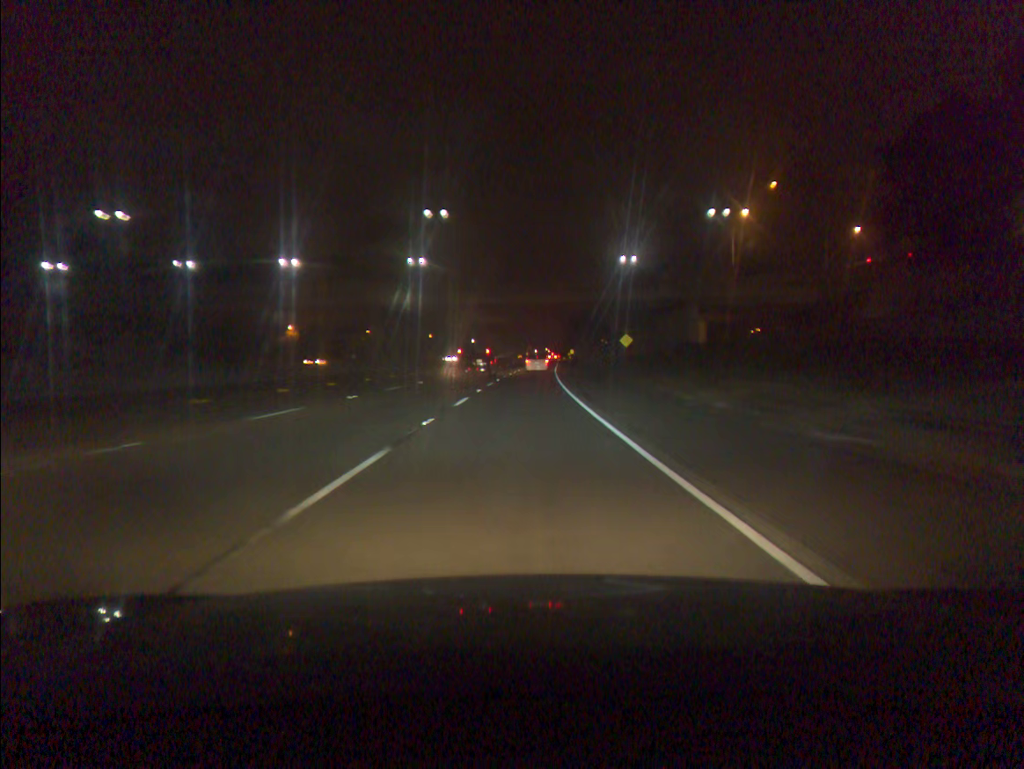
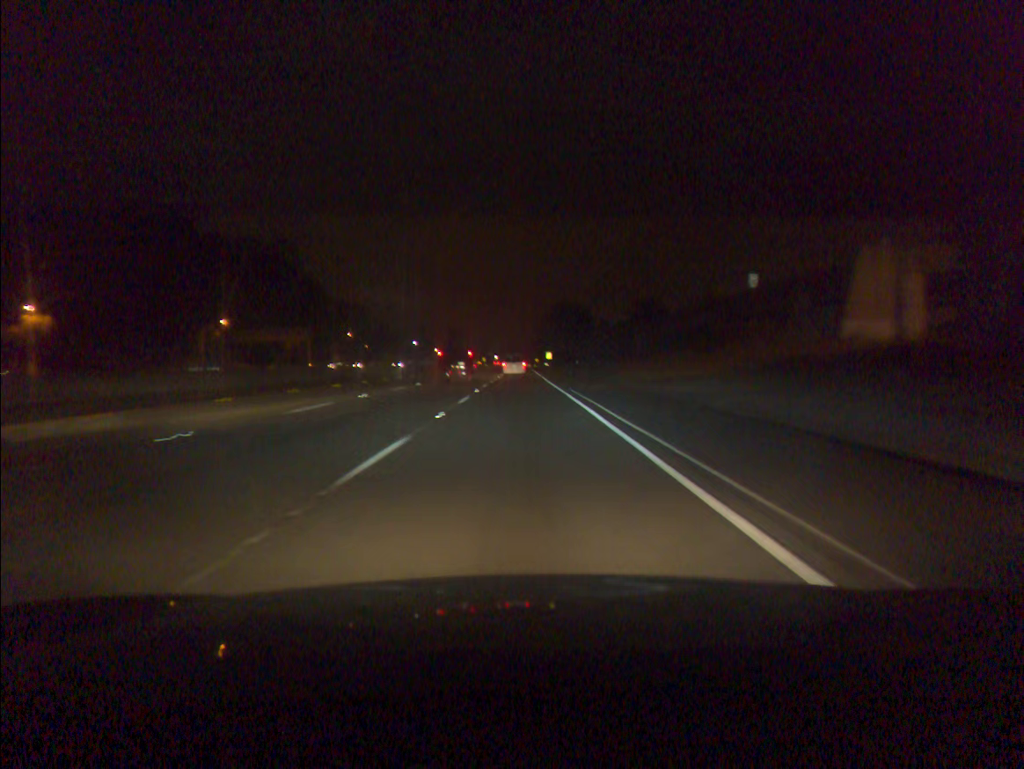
(+2.3, +85.4) m; +3°
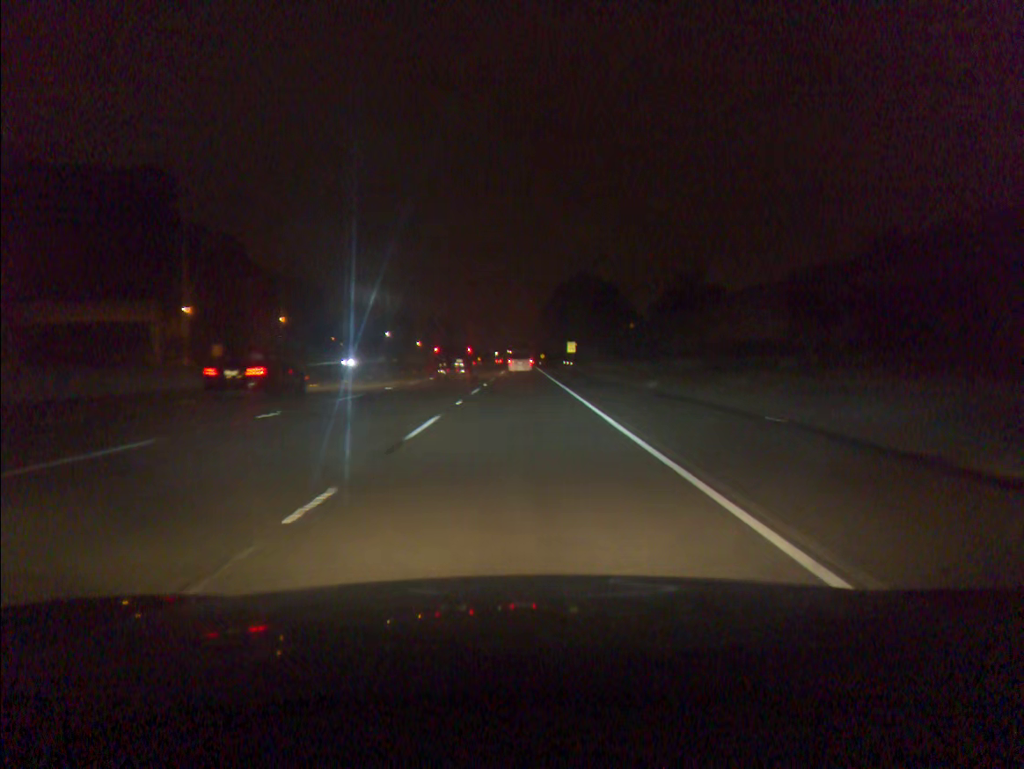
(+0.1, +68.7) m; 0°
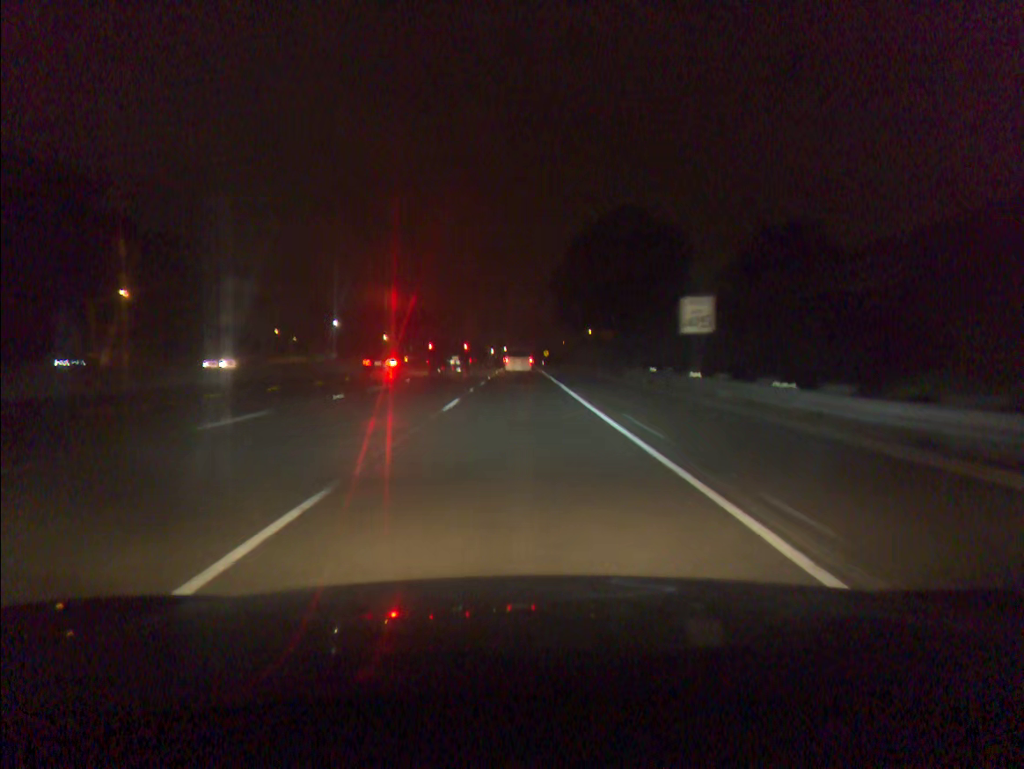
(+0.4, +66.8) m; 0°
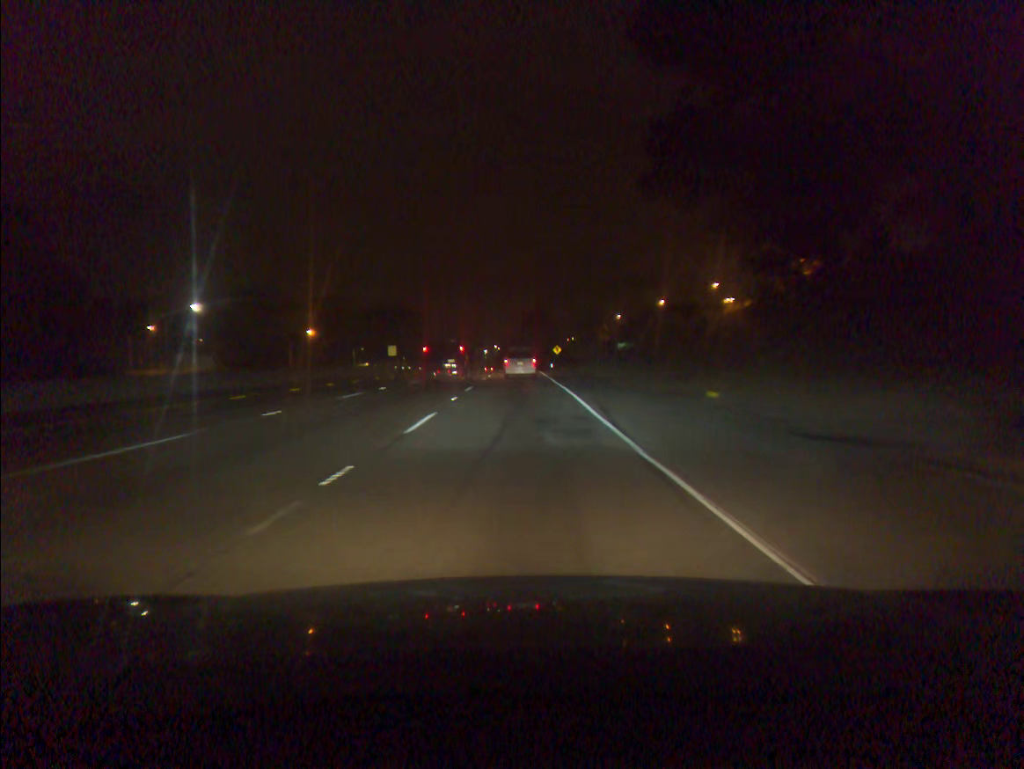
(+0.2, +78.2) m; 0°
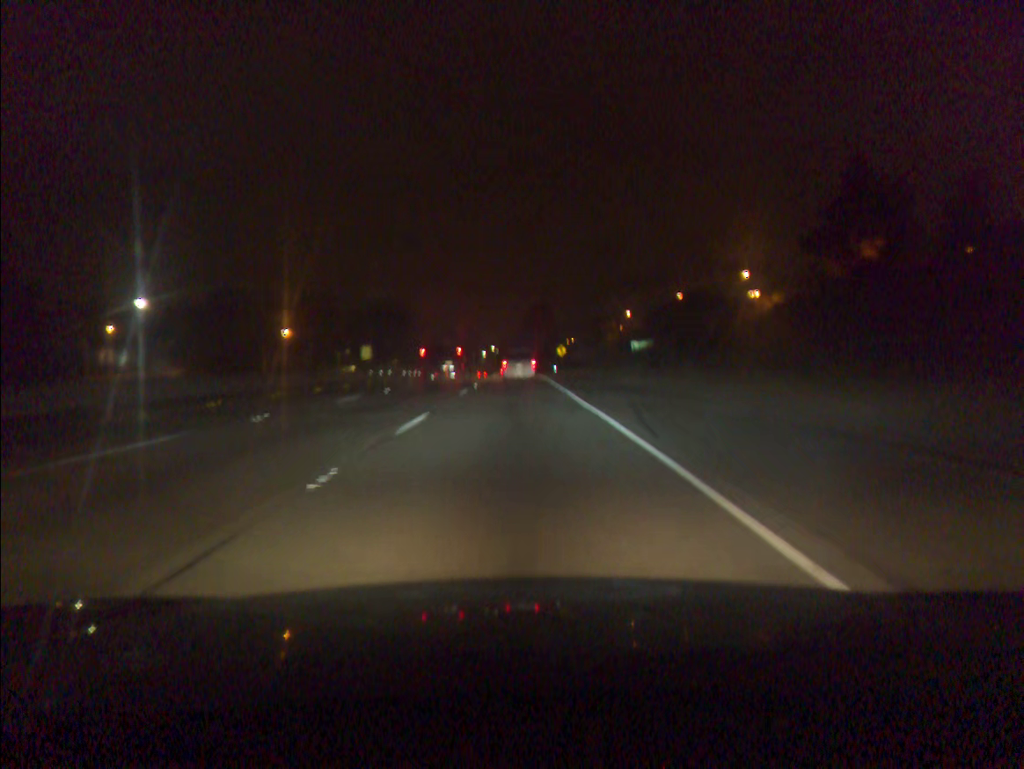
(0.0, +14.8) m; 0°
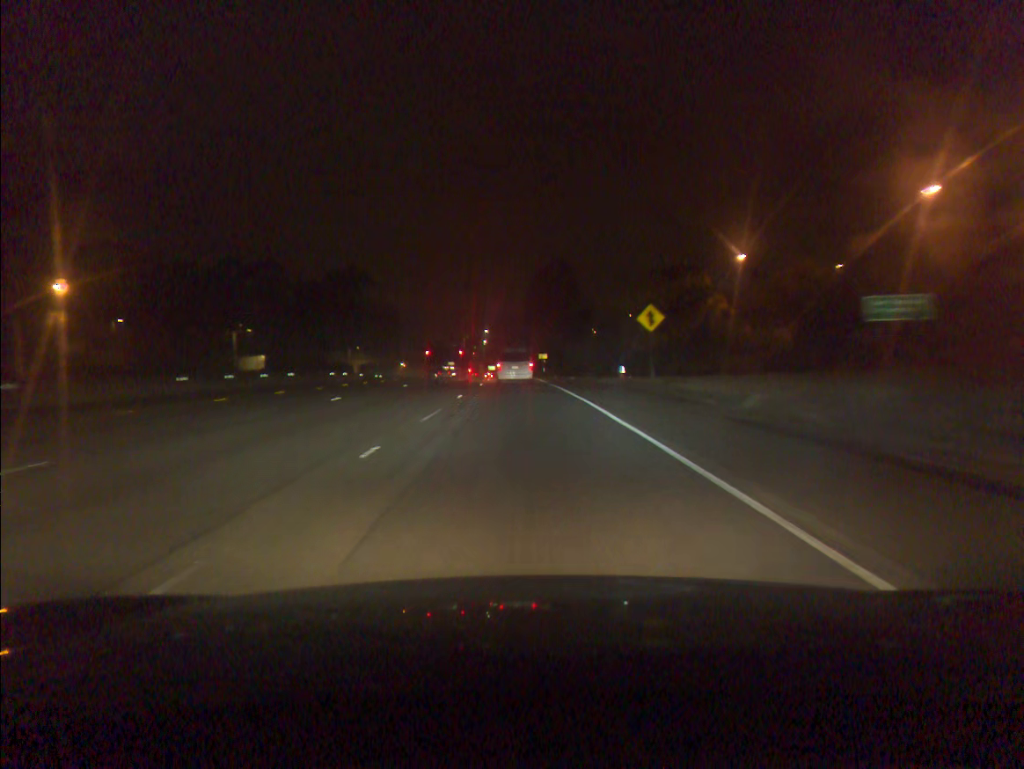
(-0.3, +70.1) m; 0°
